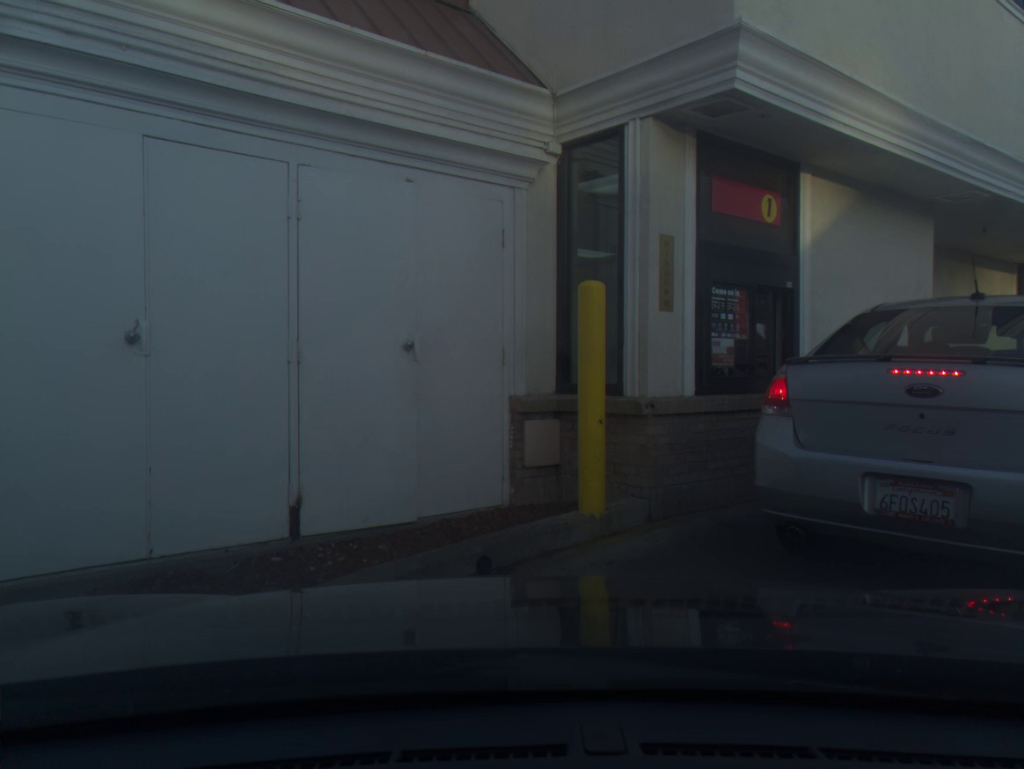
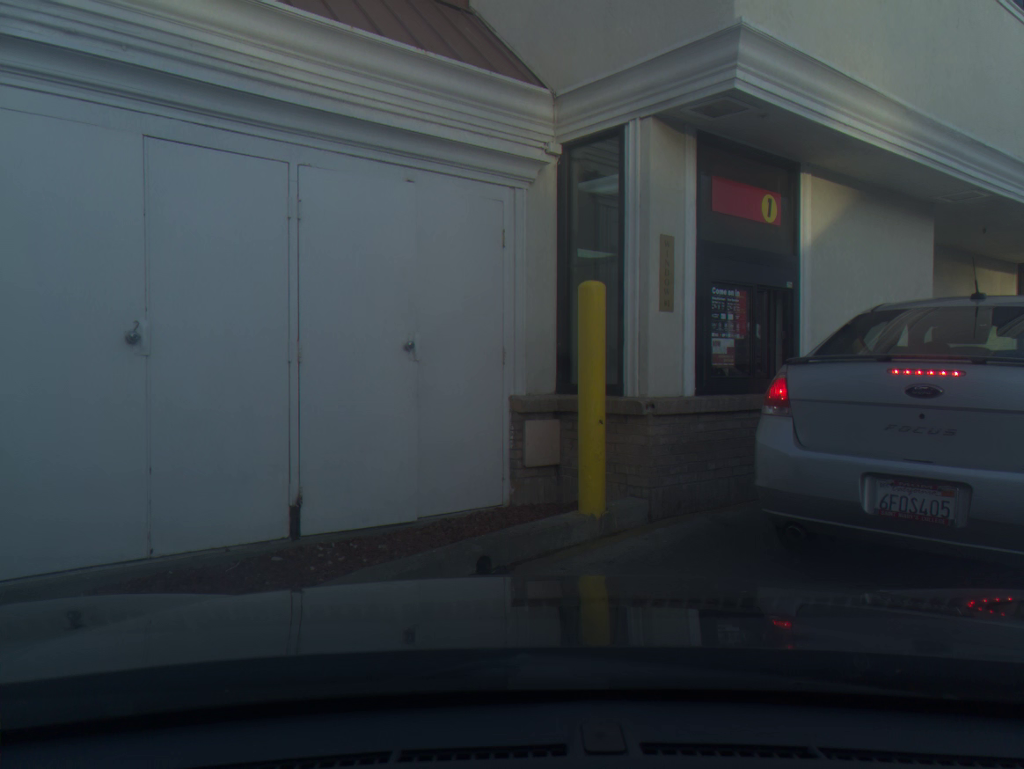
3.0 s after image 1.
(0.0, 0.0) m; 0°
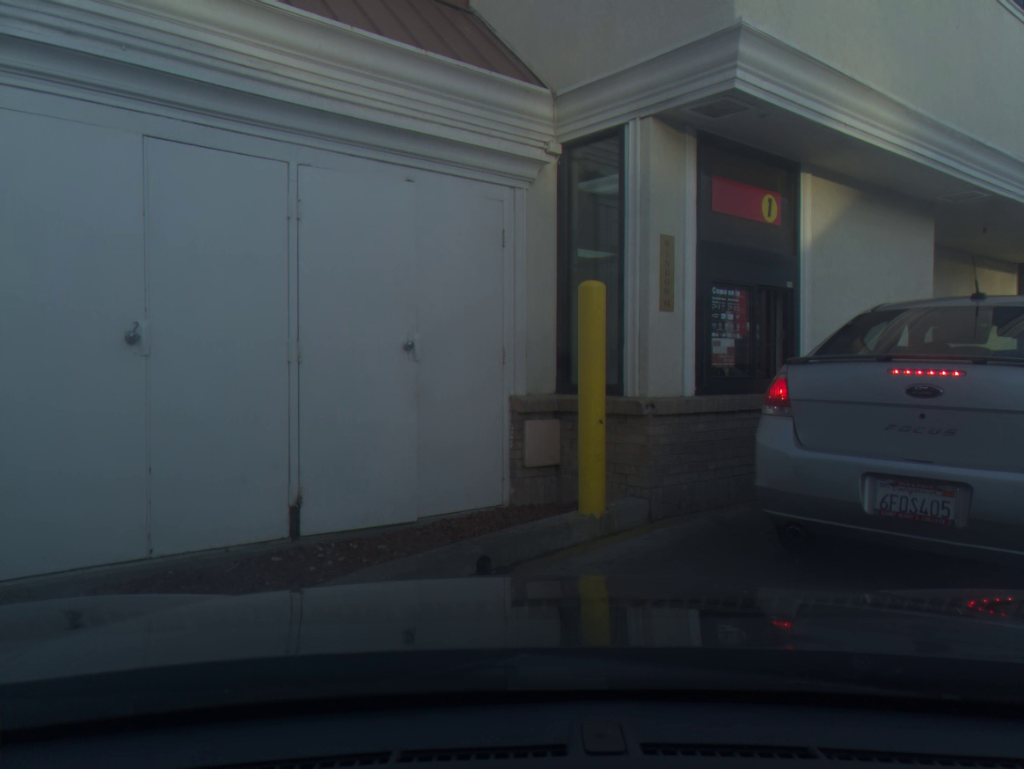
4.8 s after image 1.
(0.0, 0.0) m; 0°
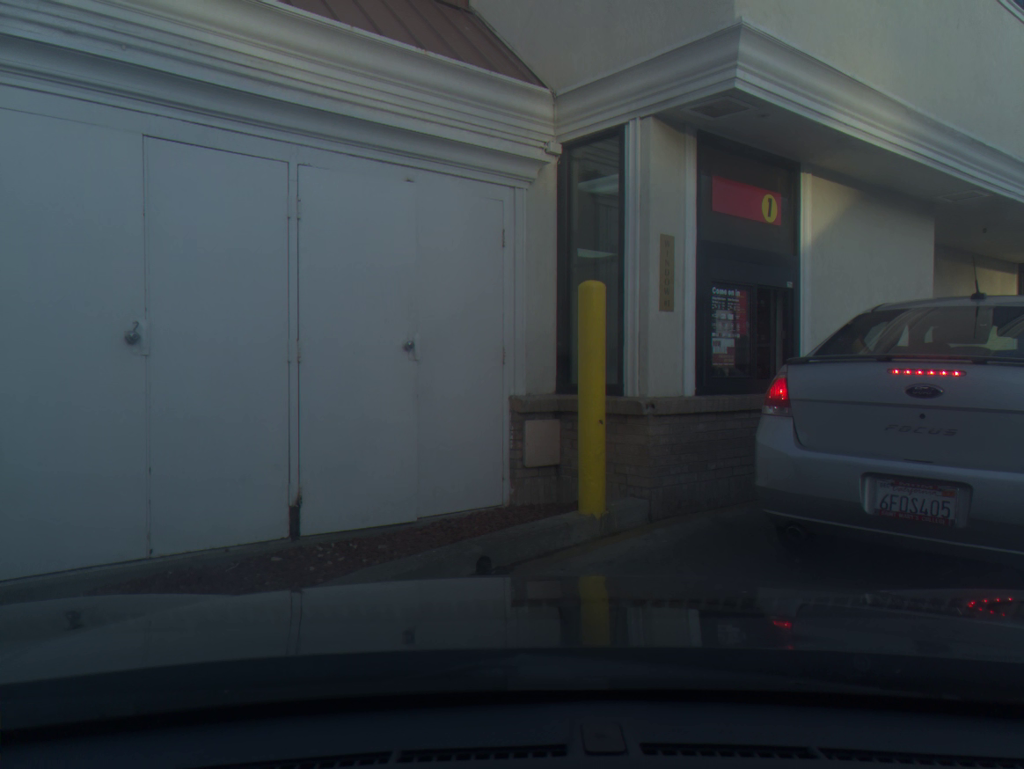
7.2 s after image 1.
(0.0, 0.0) m; 0°
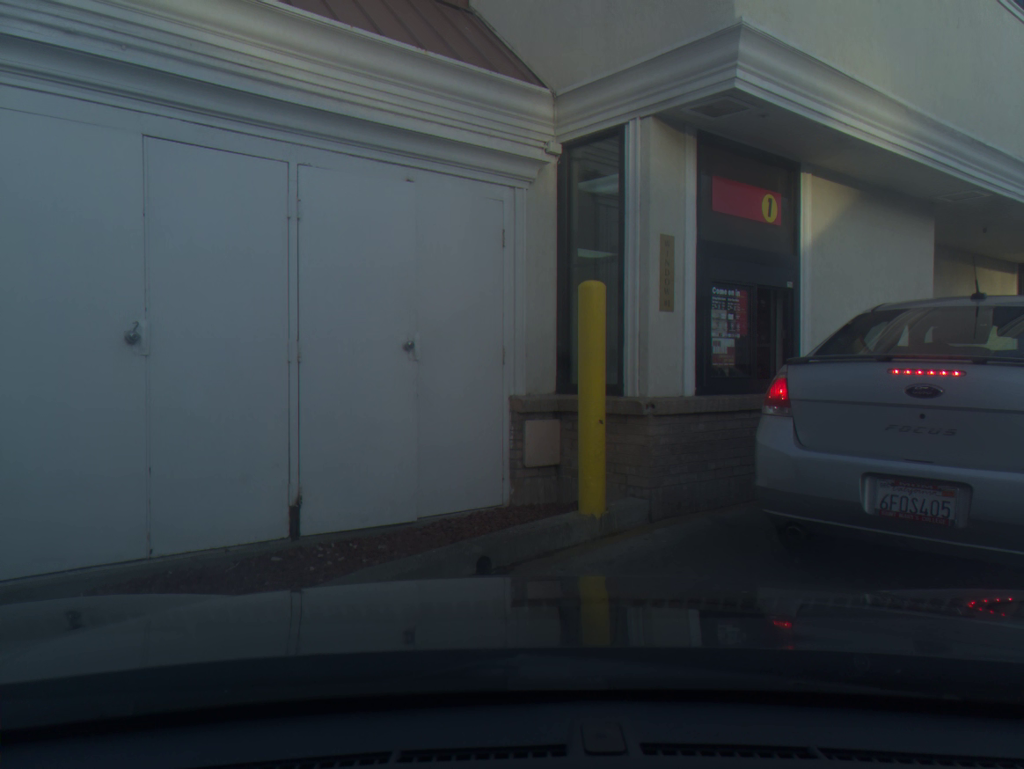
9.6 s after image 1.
(0.0, 0.0) m; 0°
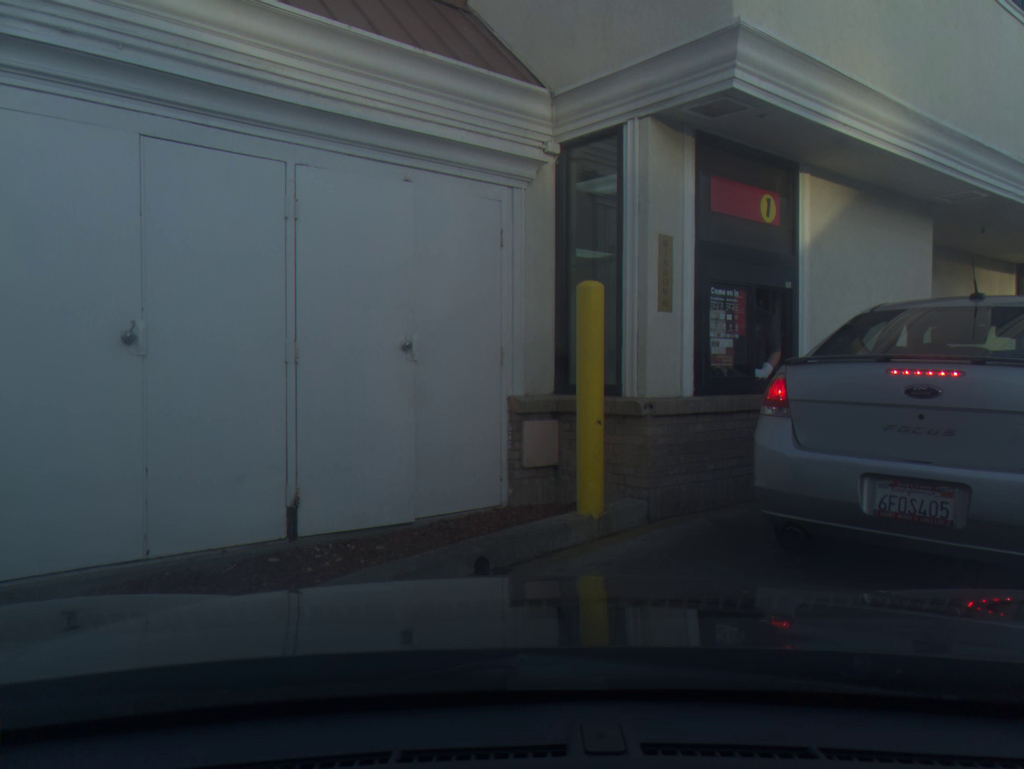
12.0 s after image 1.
(0.0, 0.0) m; 0°
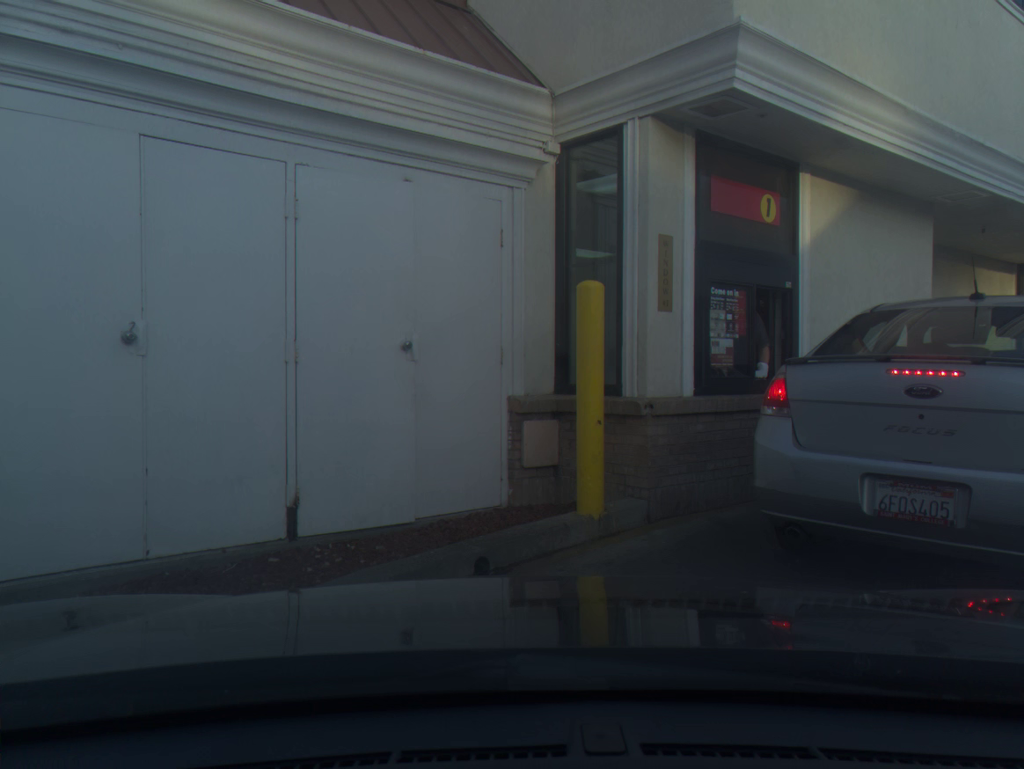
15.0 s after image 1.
(0.0, 0.0) m; 0°
